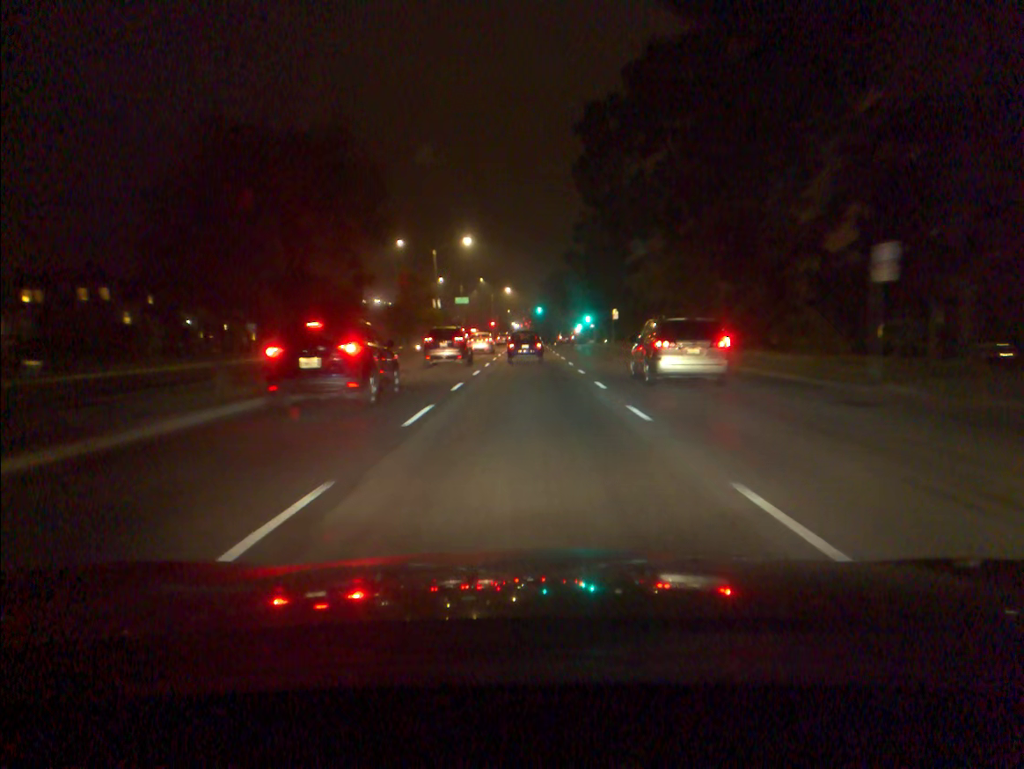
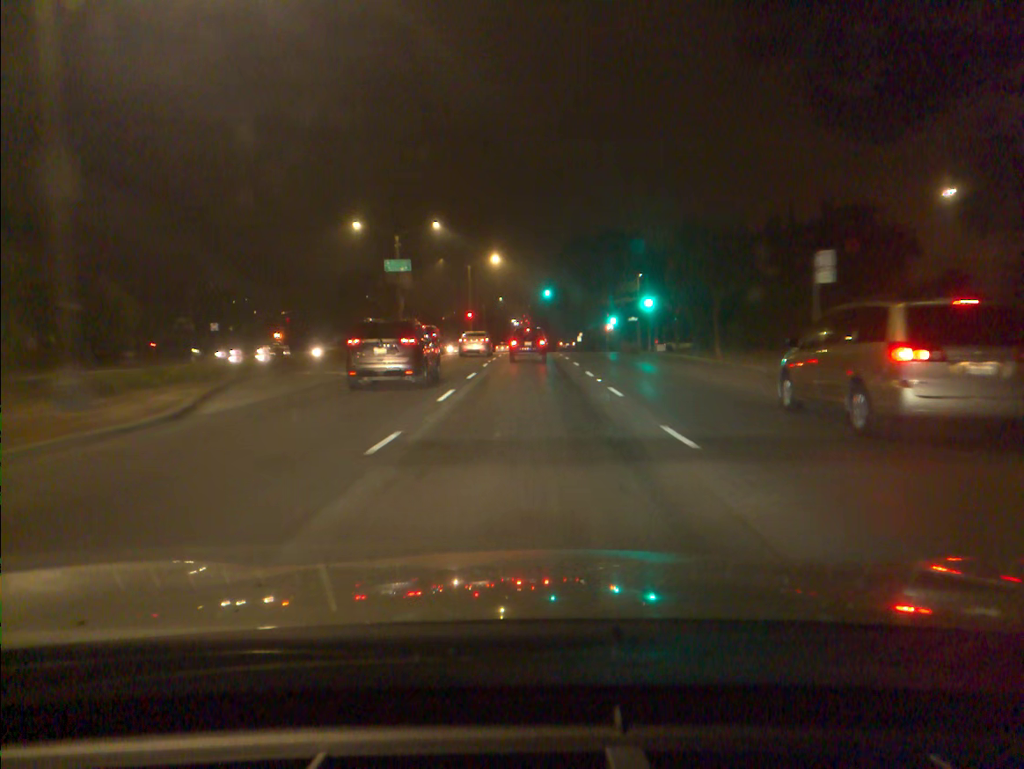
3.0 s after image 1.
(0.0, +54.0) m; 0°
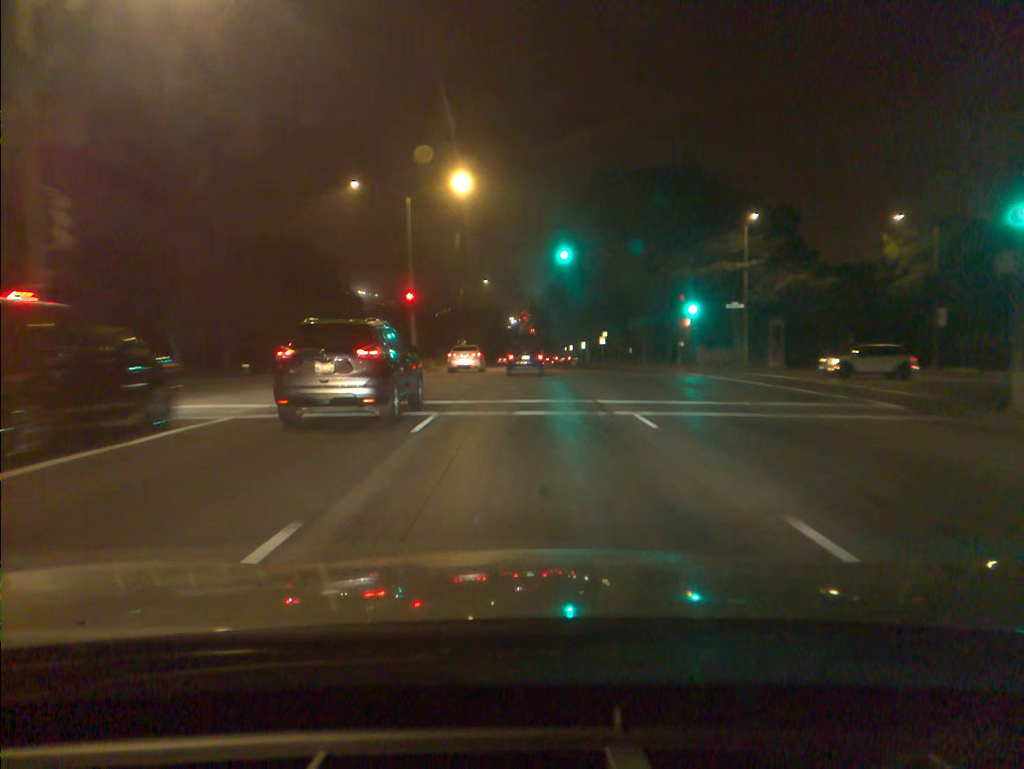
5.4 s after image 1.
(+0.1, +42.0) m; 0°
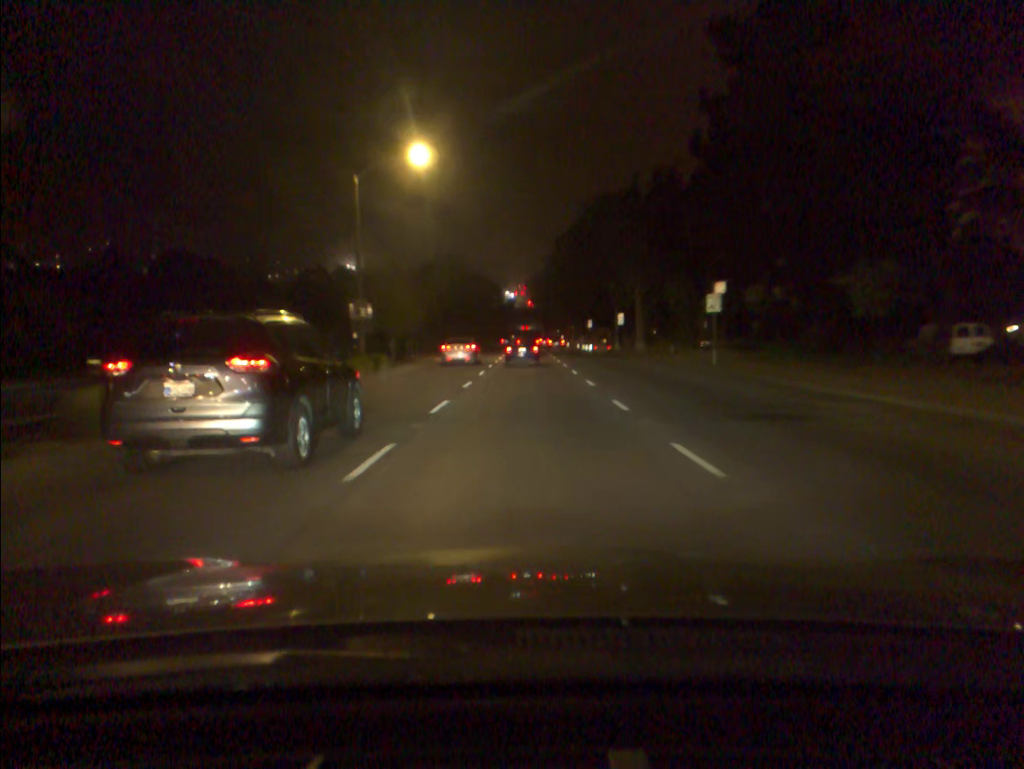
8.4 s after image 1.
(0.0, +52.2) m; 0°
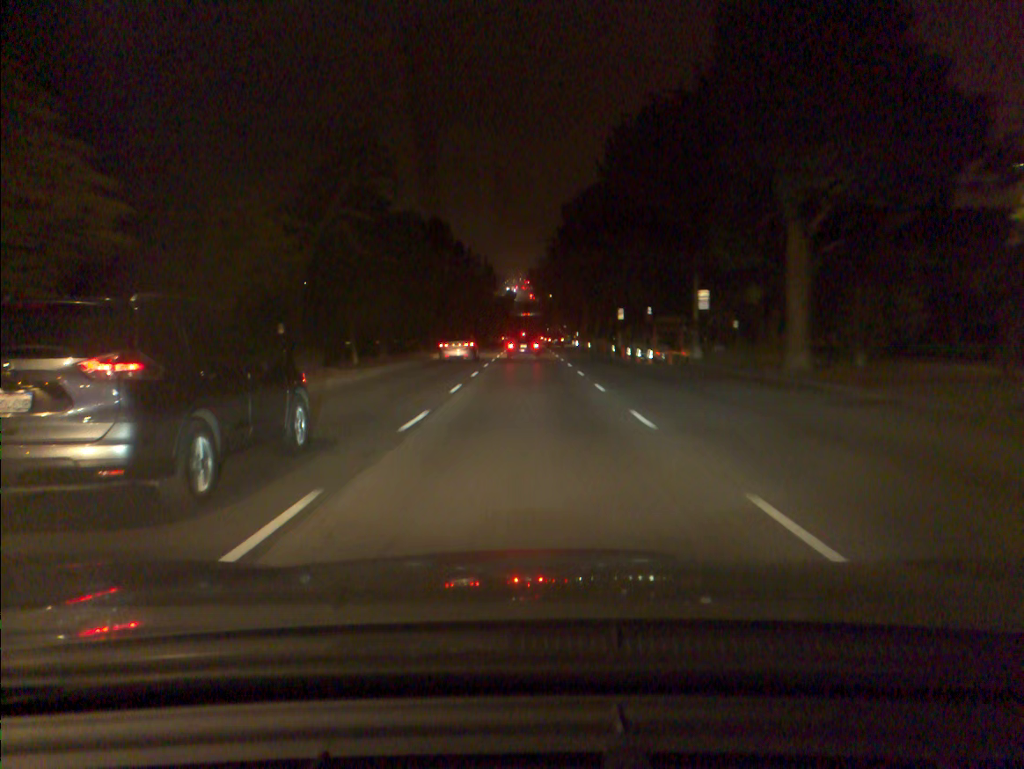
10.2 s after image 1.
(0.0, +32.8) m; 0°
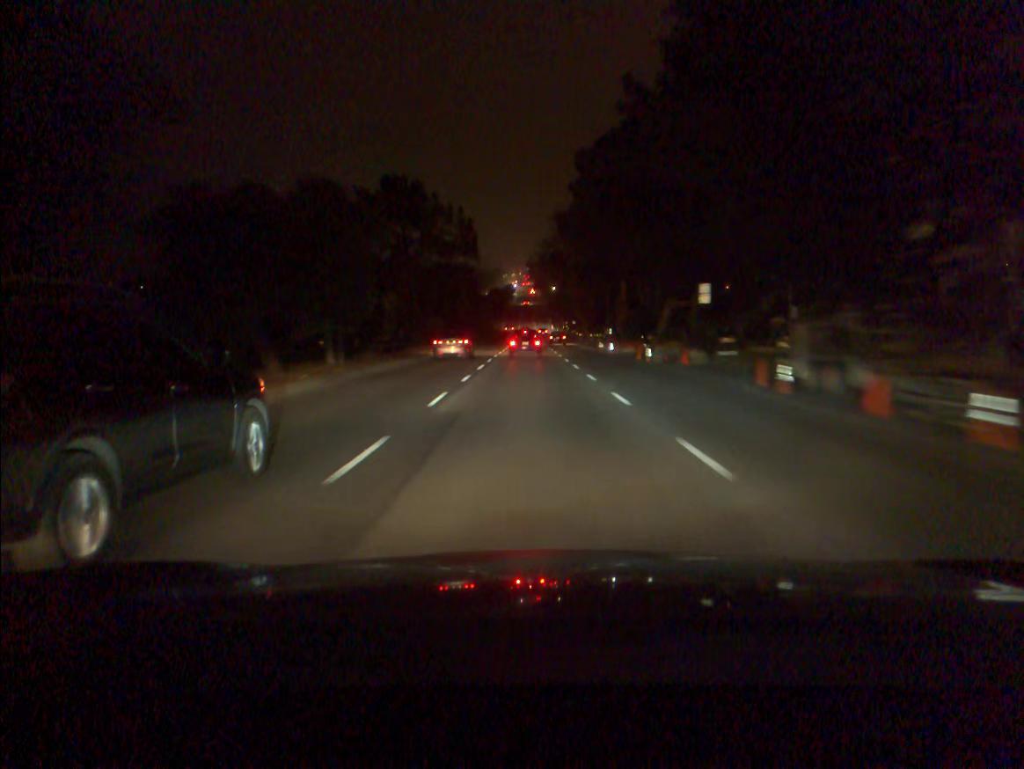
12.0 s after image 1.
(-0.1, +33.4) m; 0°
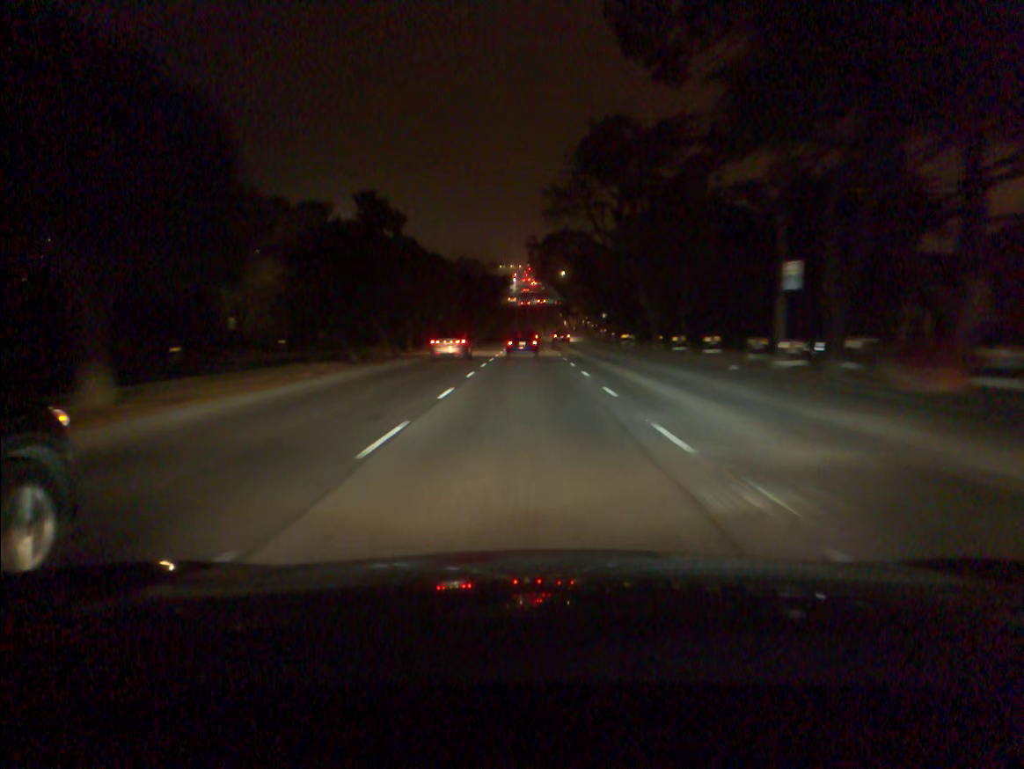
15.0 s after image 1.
(0.0, +56.1) m; 0°
